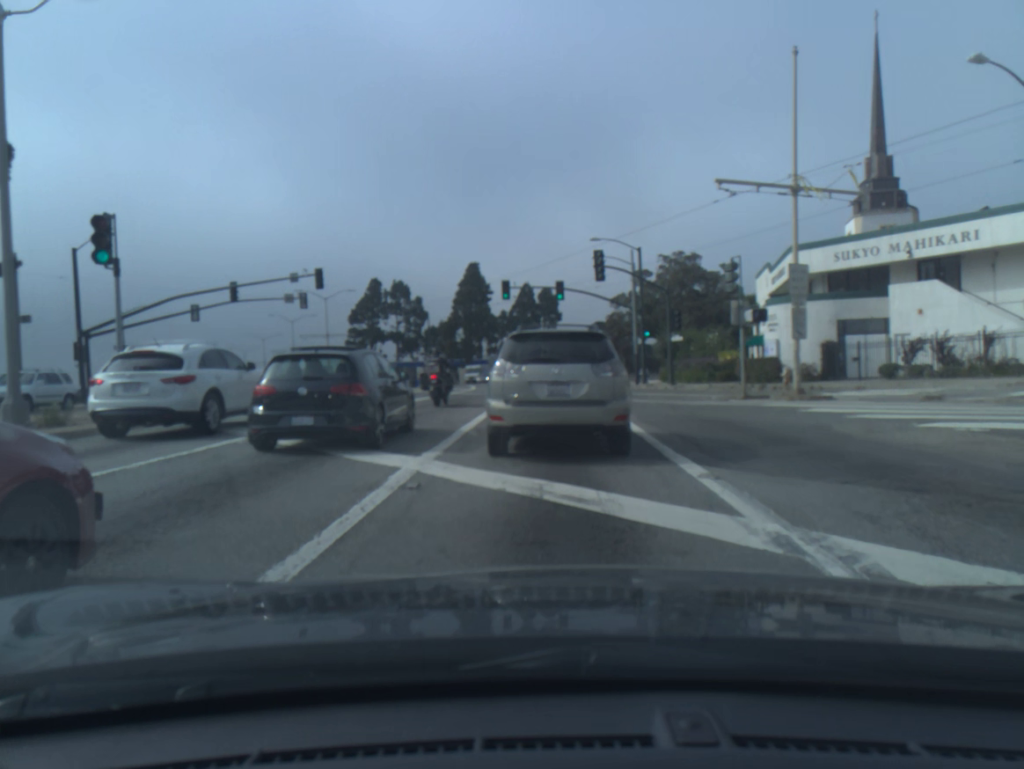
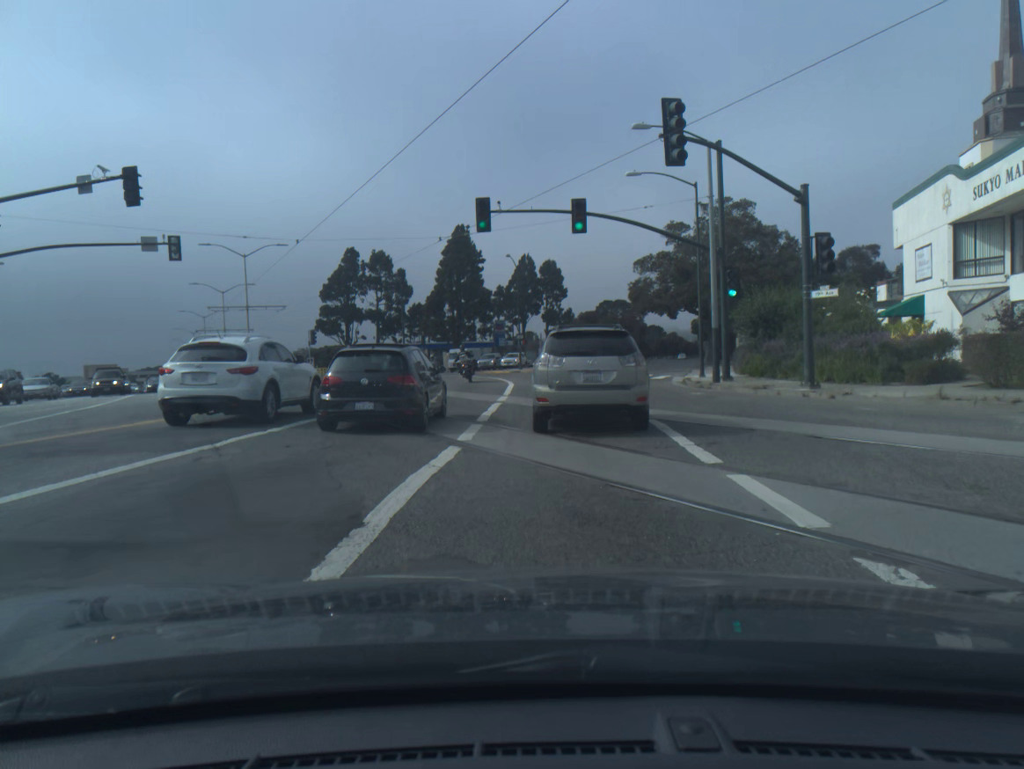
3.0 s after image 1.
(-0.2, +22.2) m; 0°
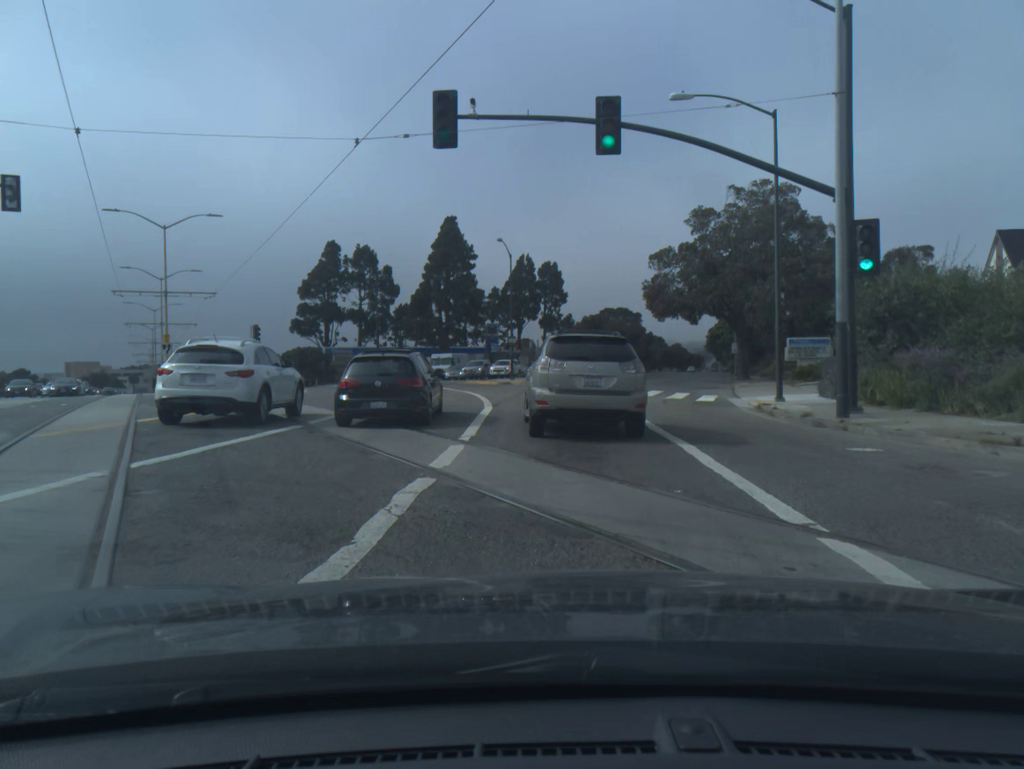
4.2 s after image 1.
(-0.1, +12.7) m; 0°
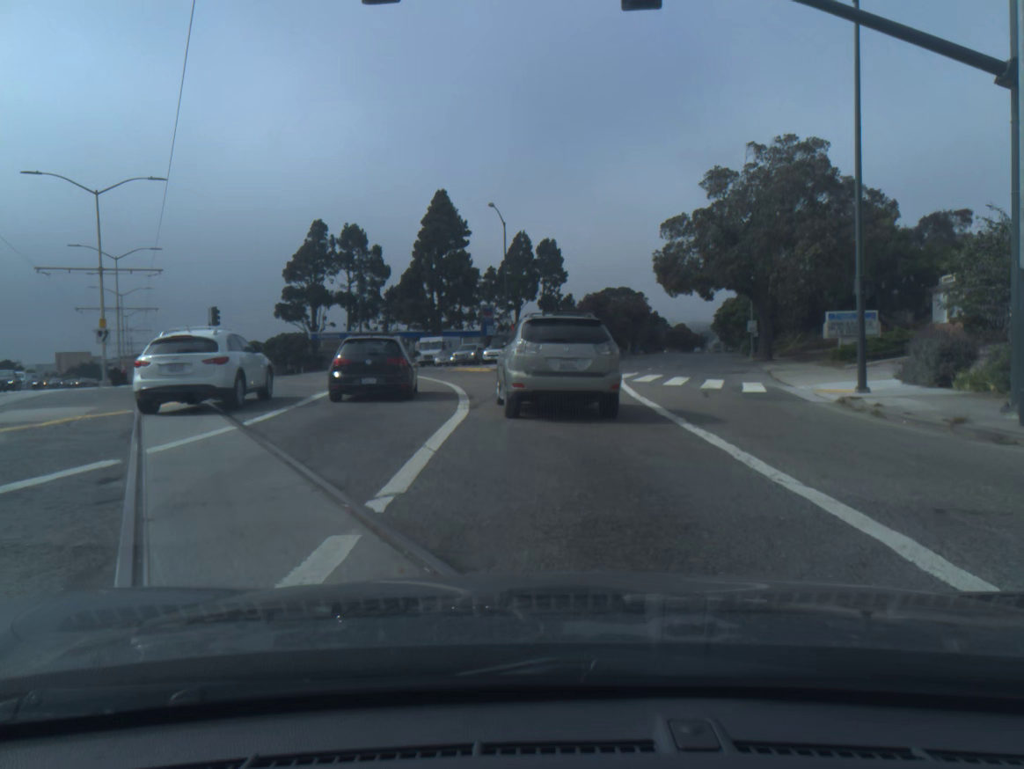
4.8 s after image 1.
(+0.1, +6.5) m; +1°
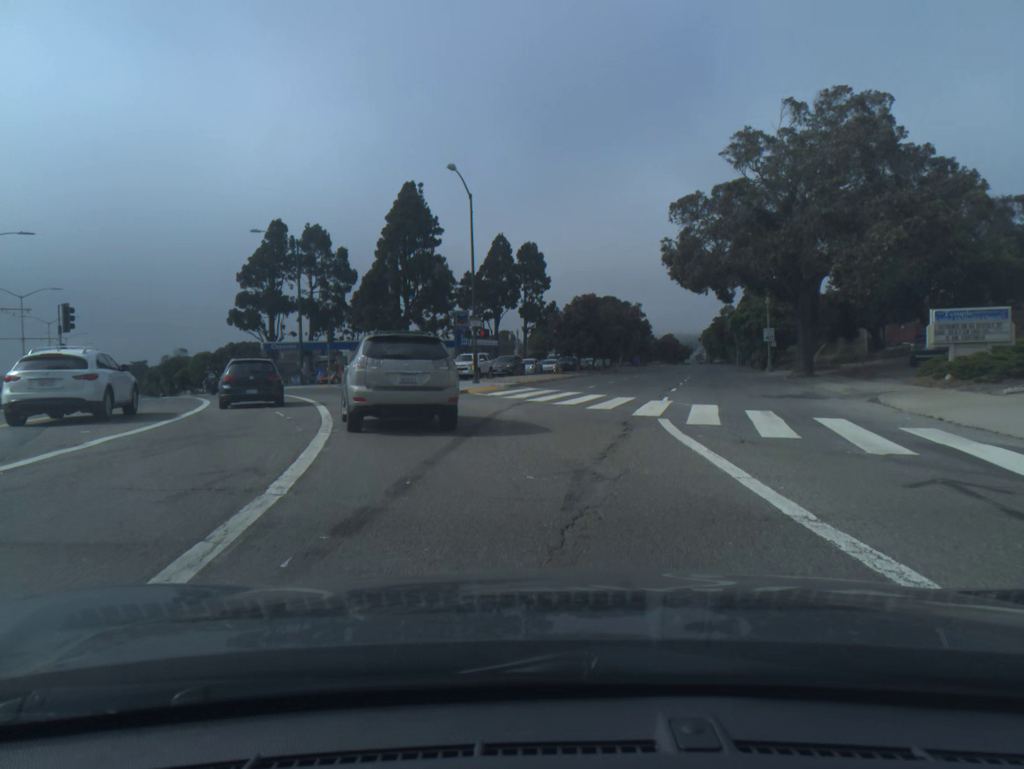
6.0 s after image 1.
(+0.1, +13.3) m; +1°
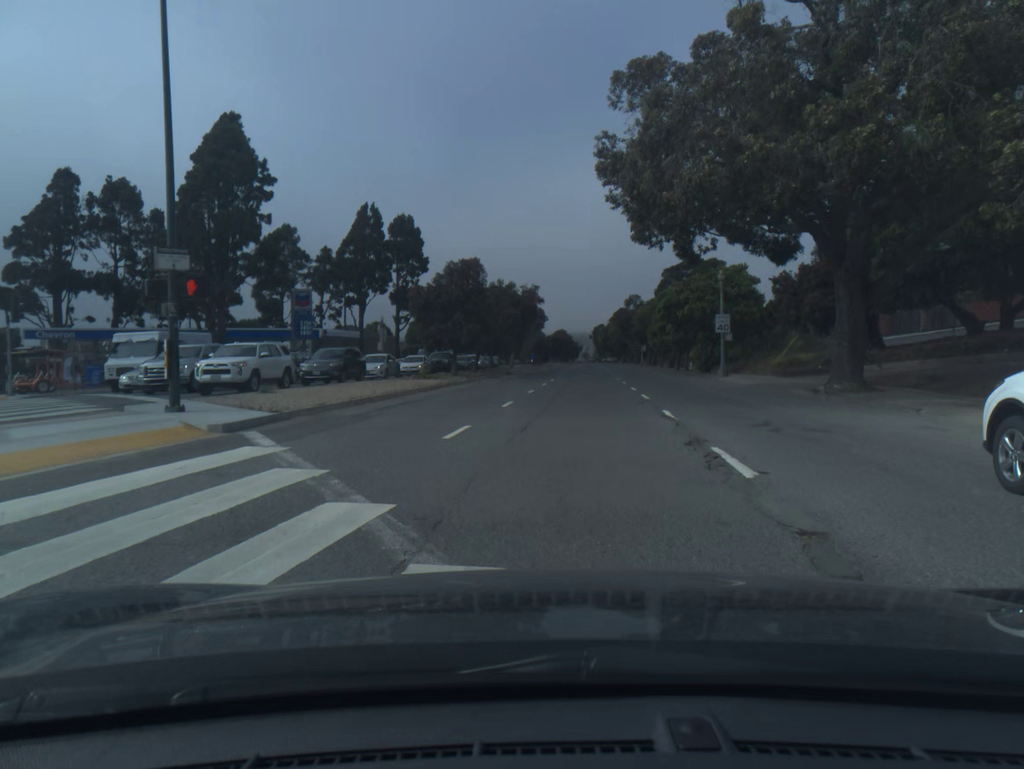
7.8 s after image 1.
(+1.6, +22.4) m; +8°
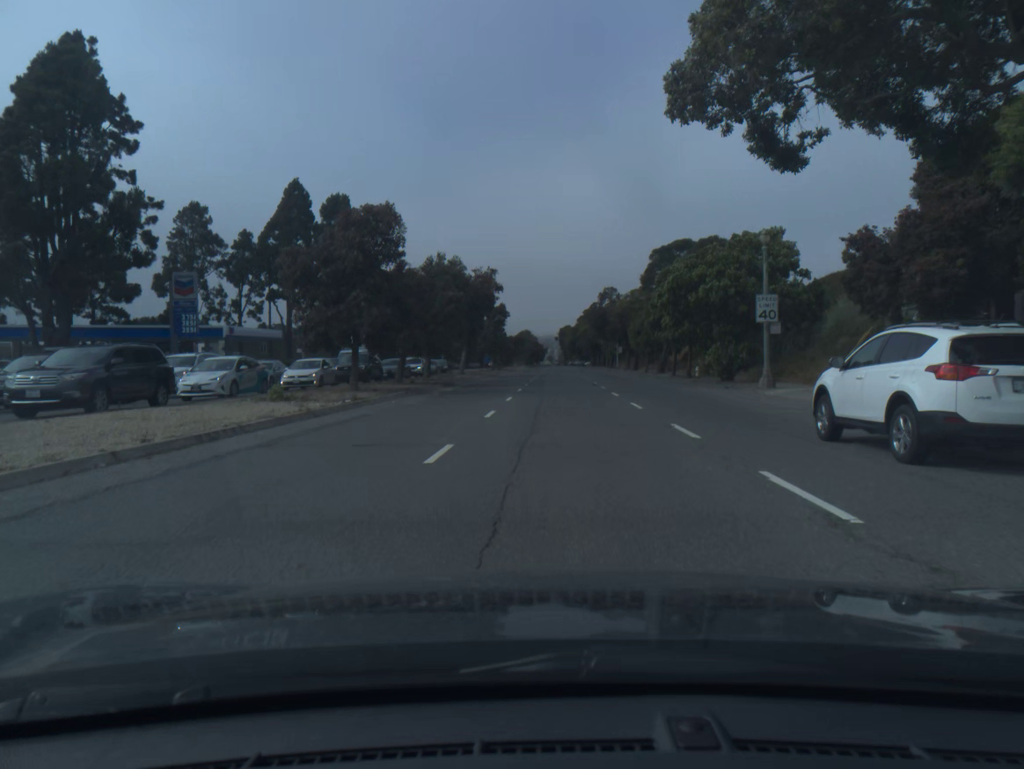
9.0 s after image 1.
(+0.4, +17.0) m; +3°
